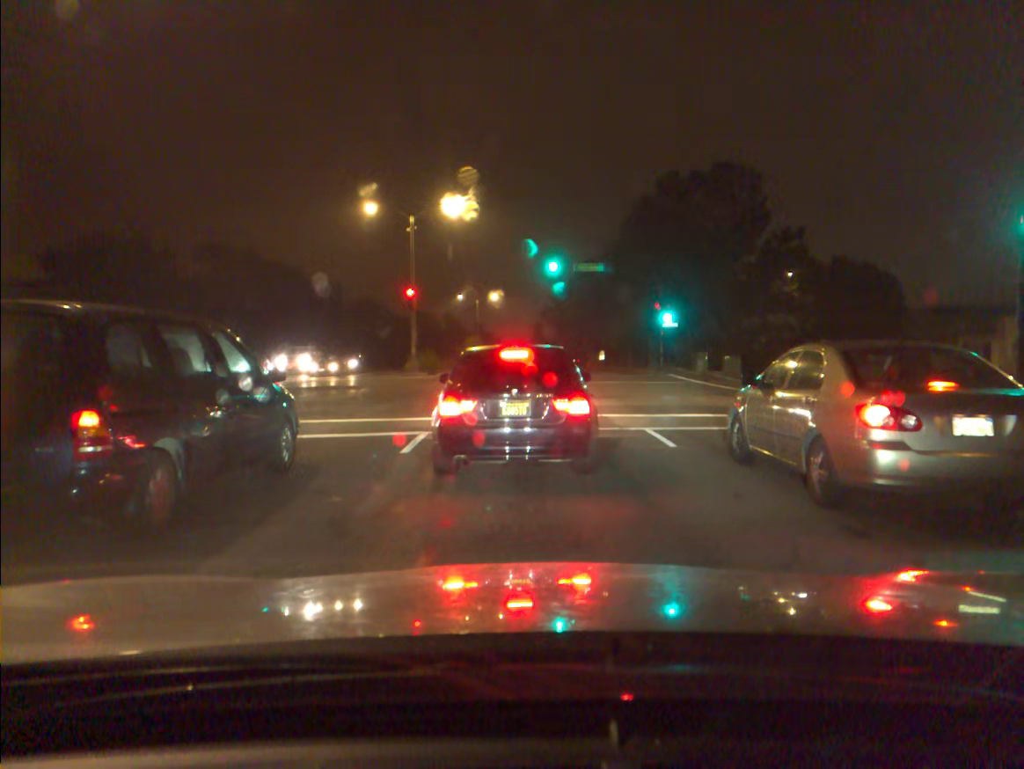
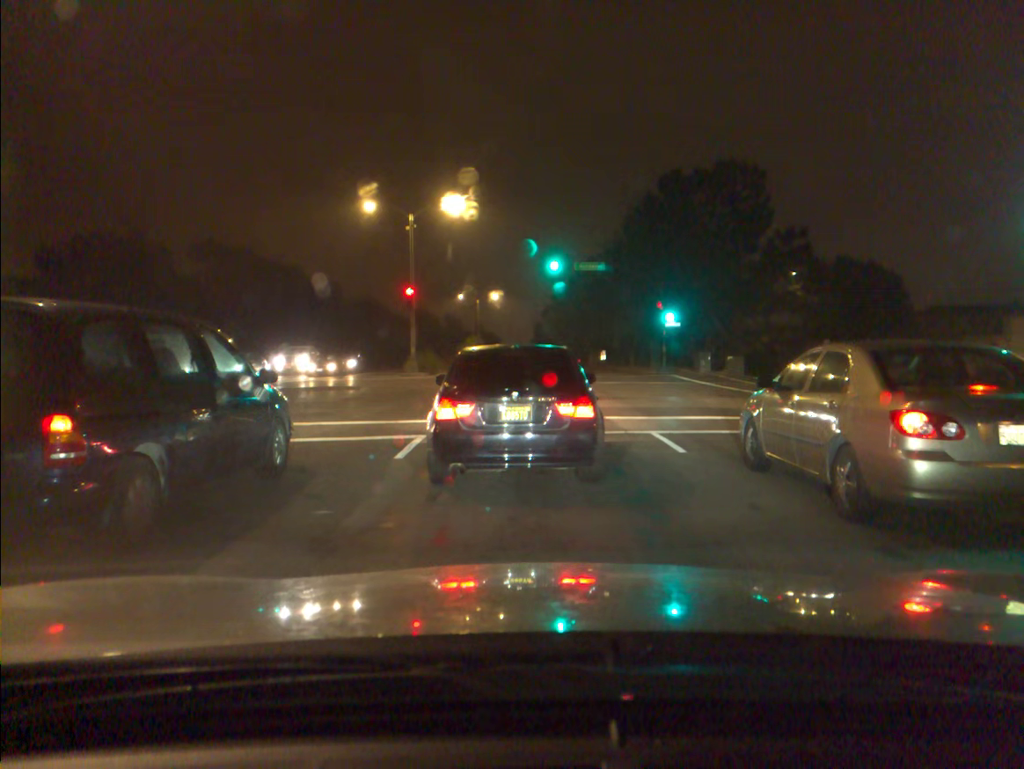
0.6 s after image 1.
(0.0, +0.6) m; 0°
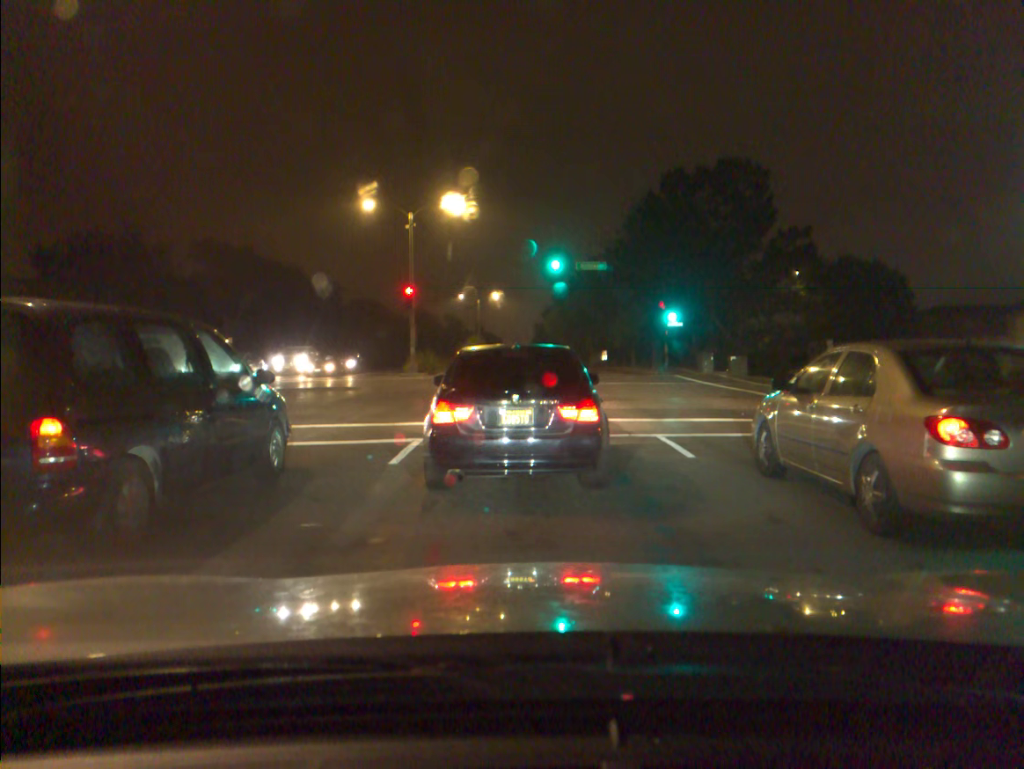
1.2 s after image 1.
(0.0, +0.5) m; 0°
